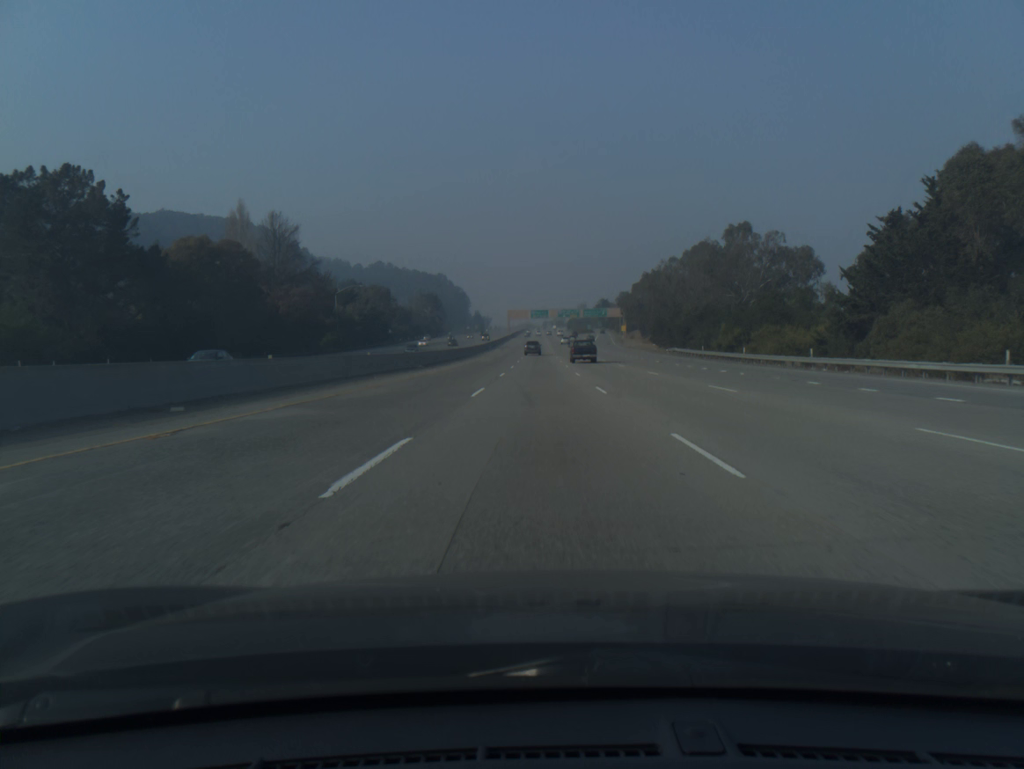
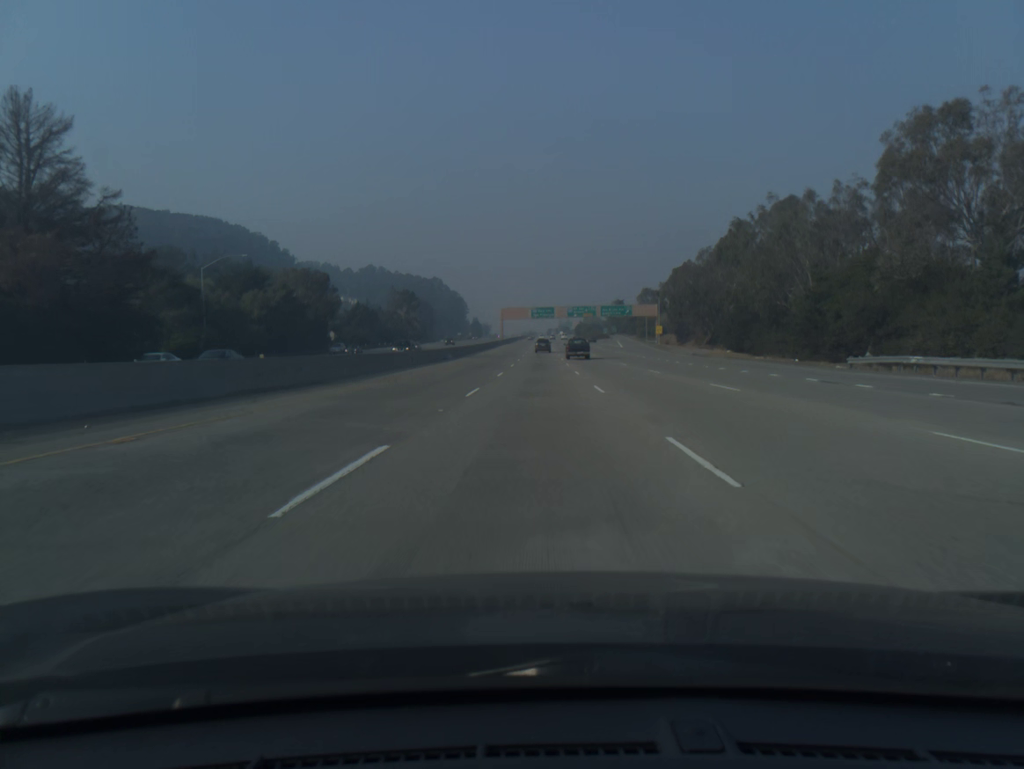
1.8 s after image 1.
(-0.1, +59.1) m; 0°
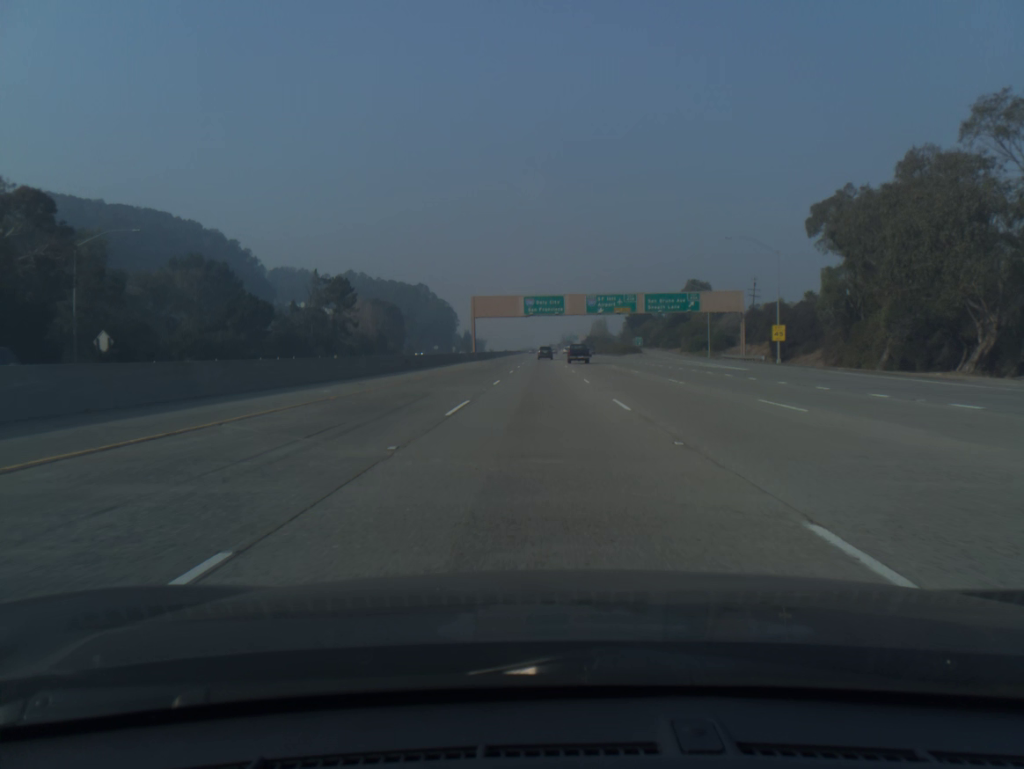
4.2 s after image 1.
(-0.2, +77.9) m; 0°
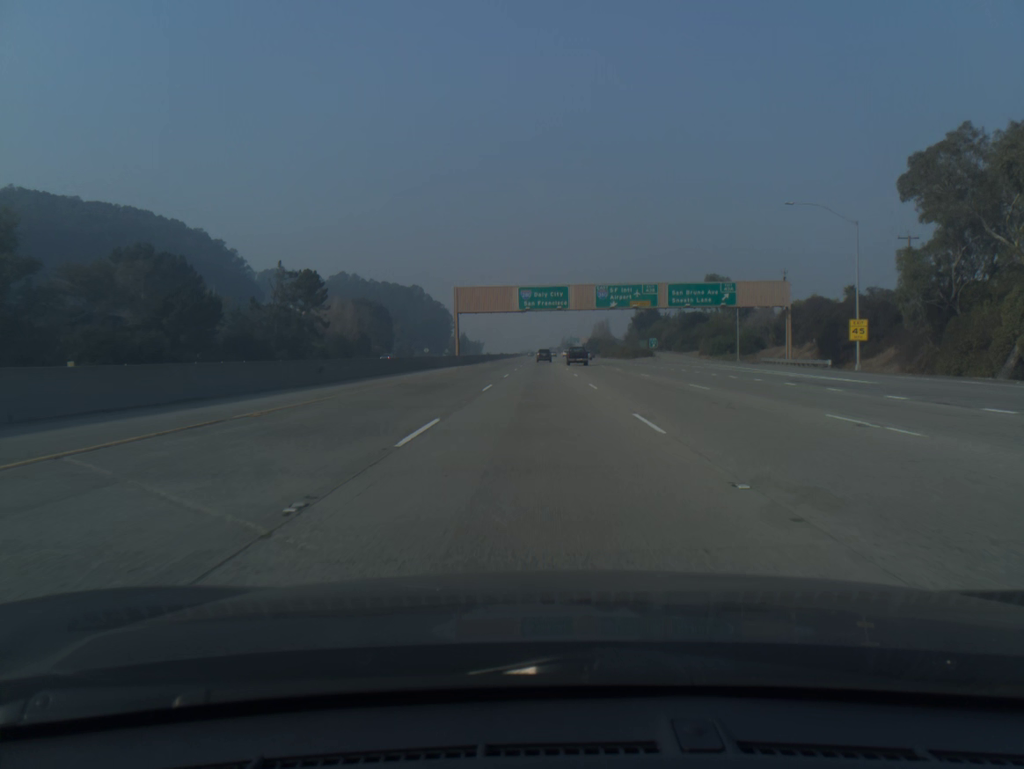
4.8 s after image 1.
(0.0, +19.4) m; 0°
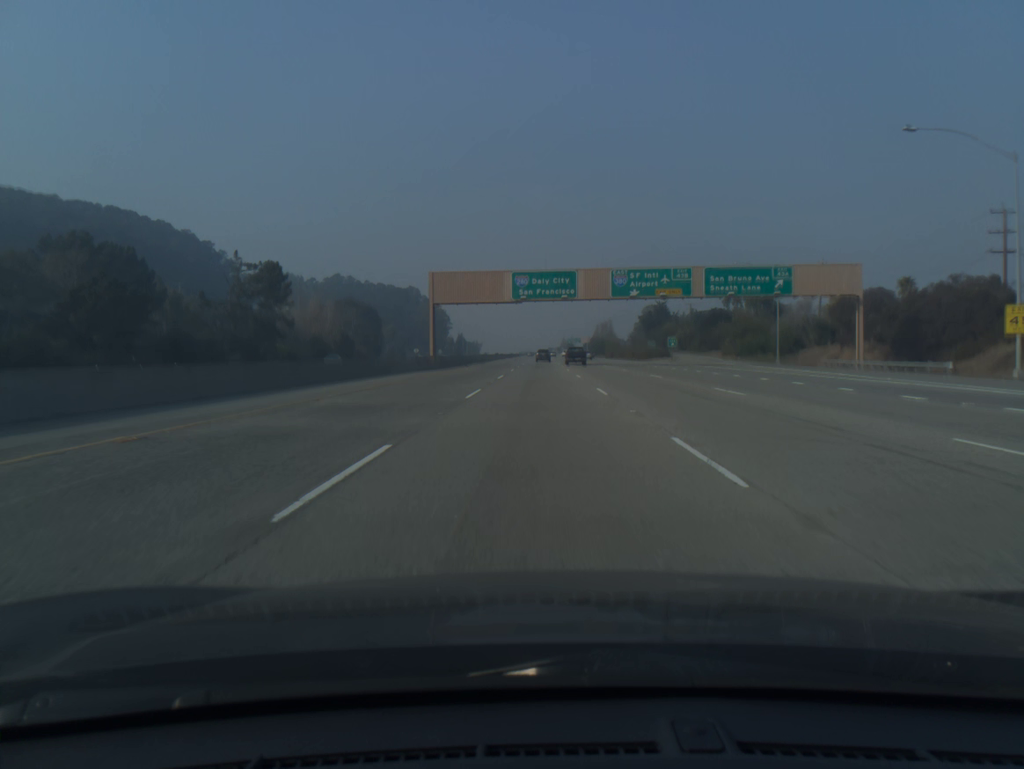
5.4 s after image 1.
(0.0, +19.4) m; 0°
